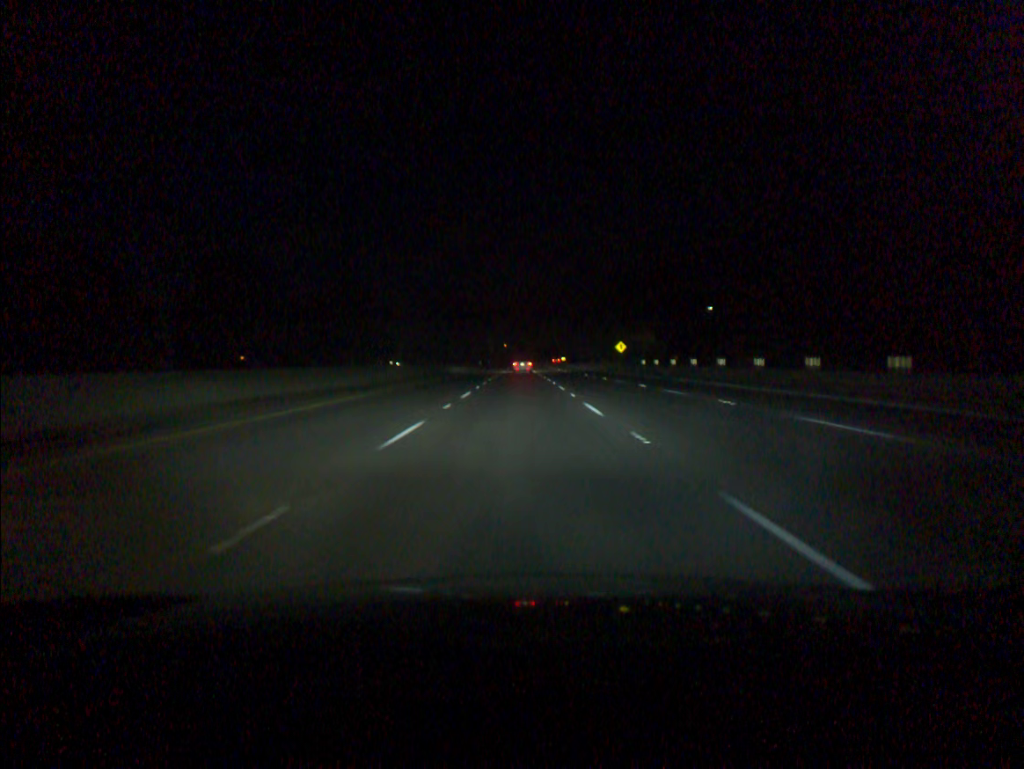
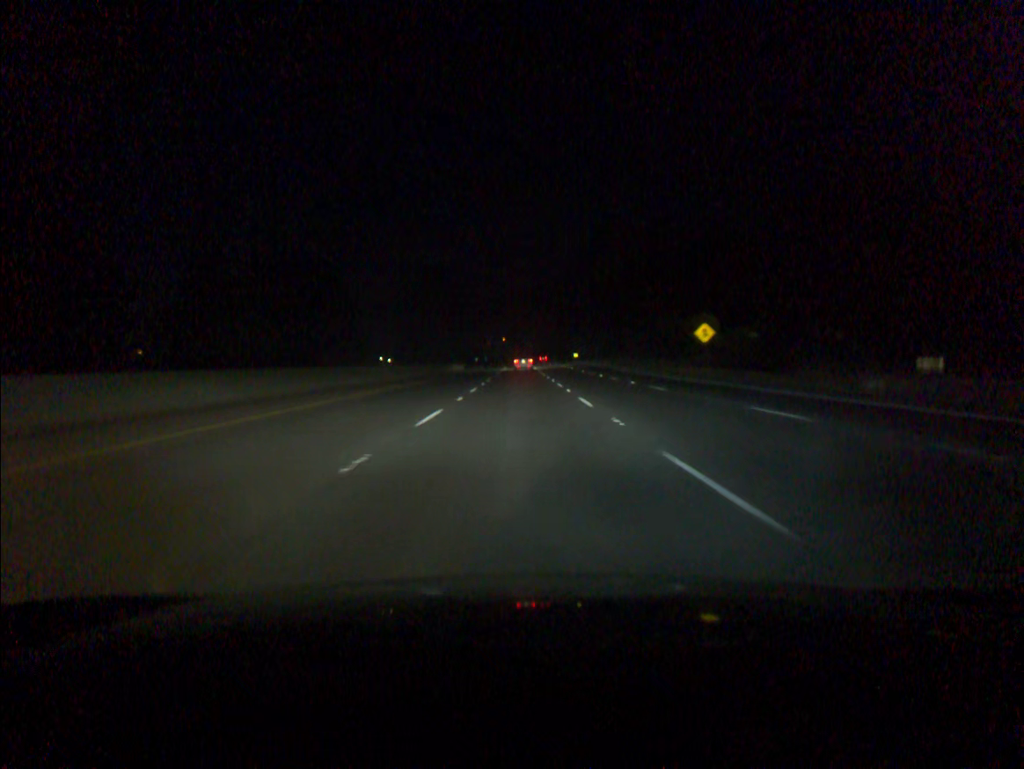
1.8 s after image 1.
(-0.1, +55.0) m; 0°
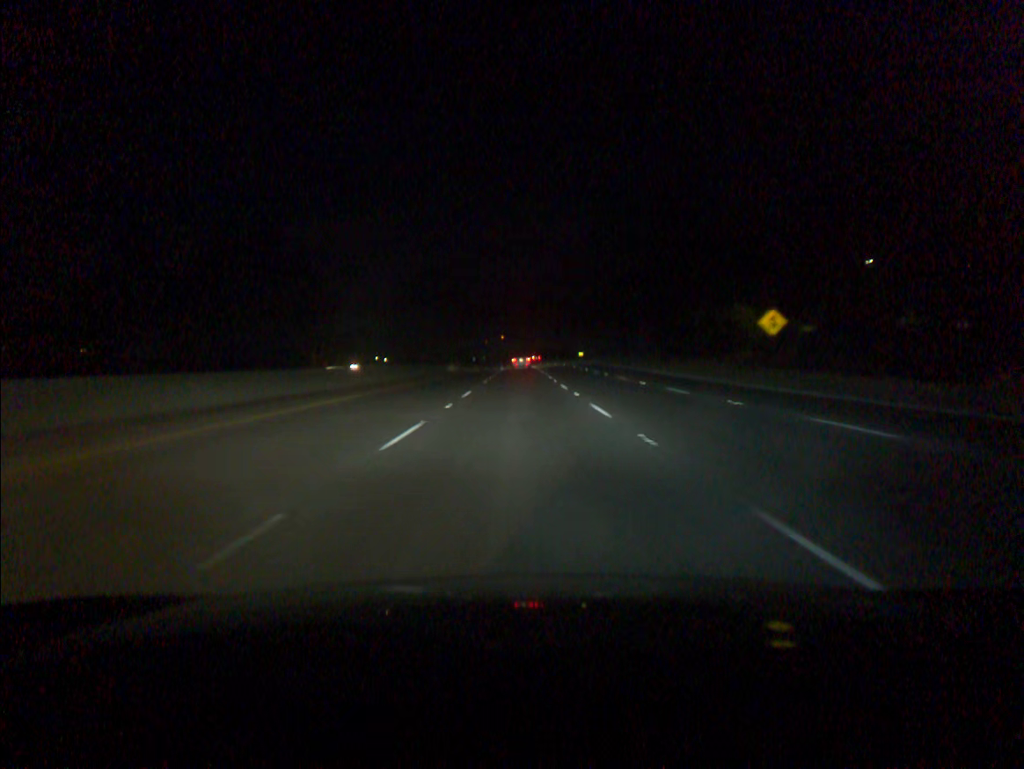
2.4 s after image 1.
(0.0, +18.4) m; 0°
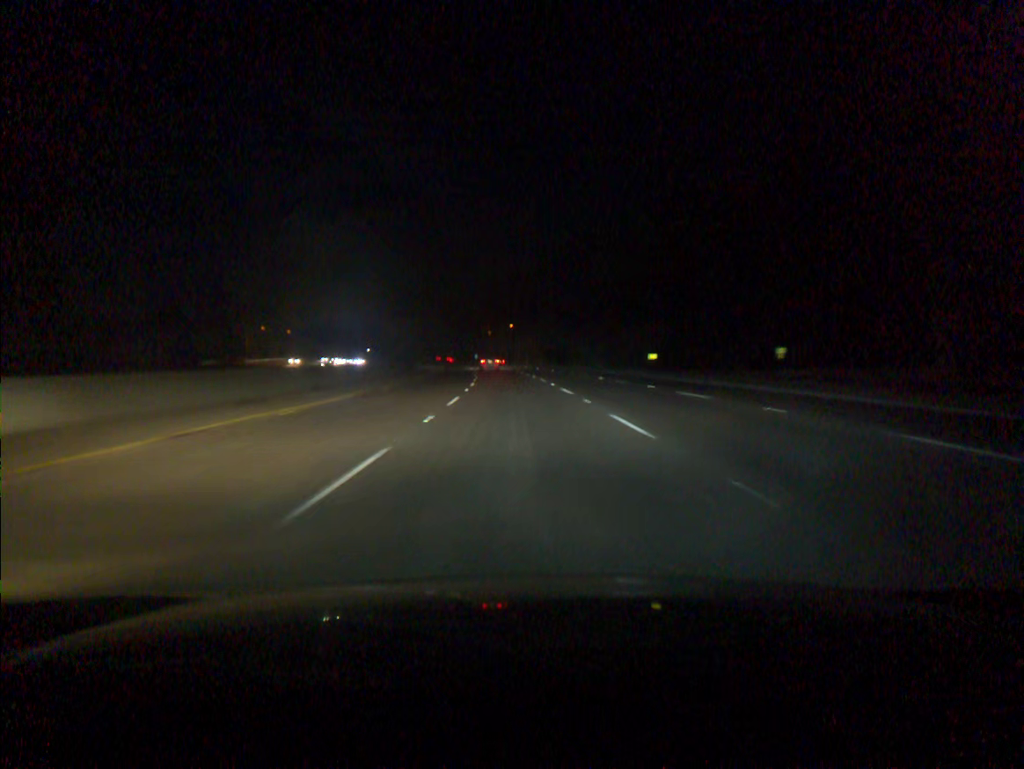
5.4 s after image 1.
(-0.2, +91.7) m; -1°
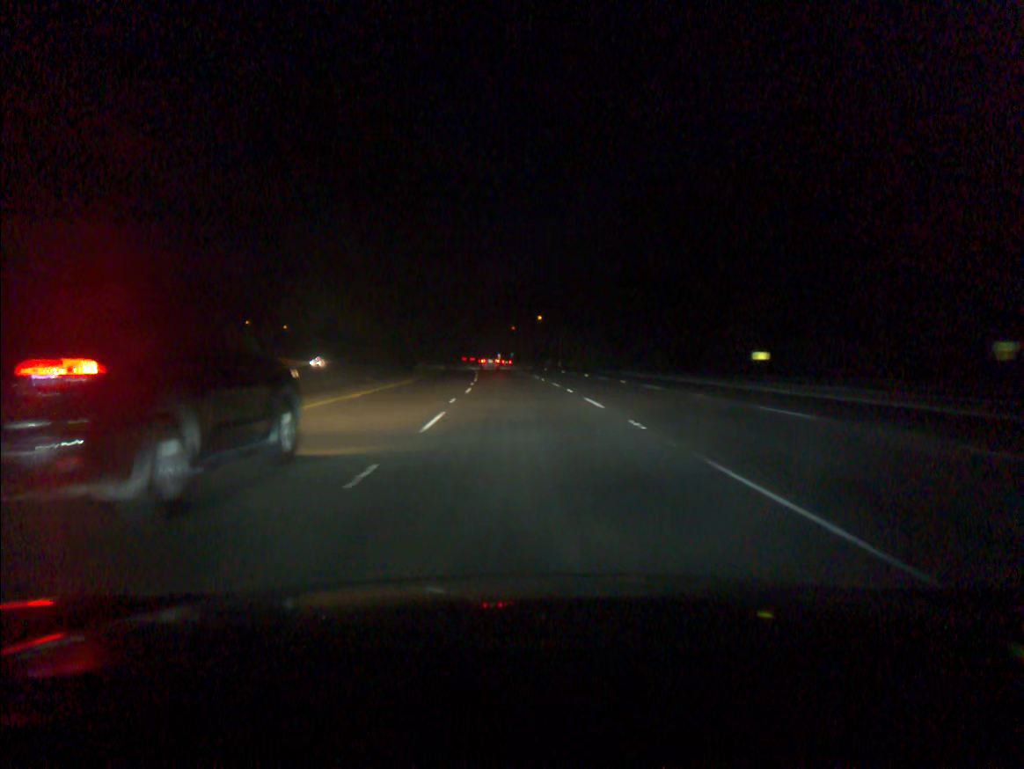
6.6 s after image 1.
(-0.6, +36.6) m; -2°
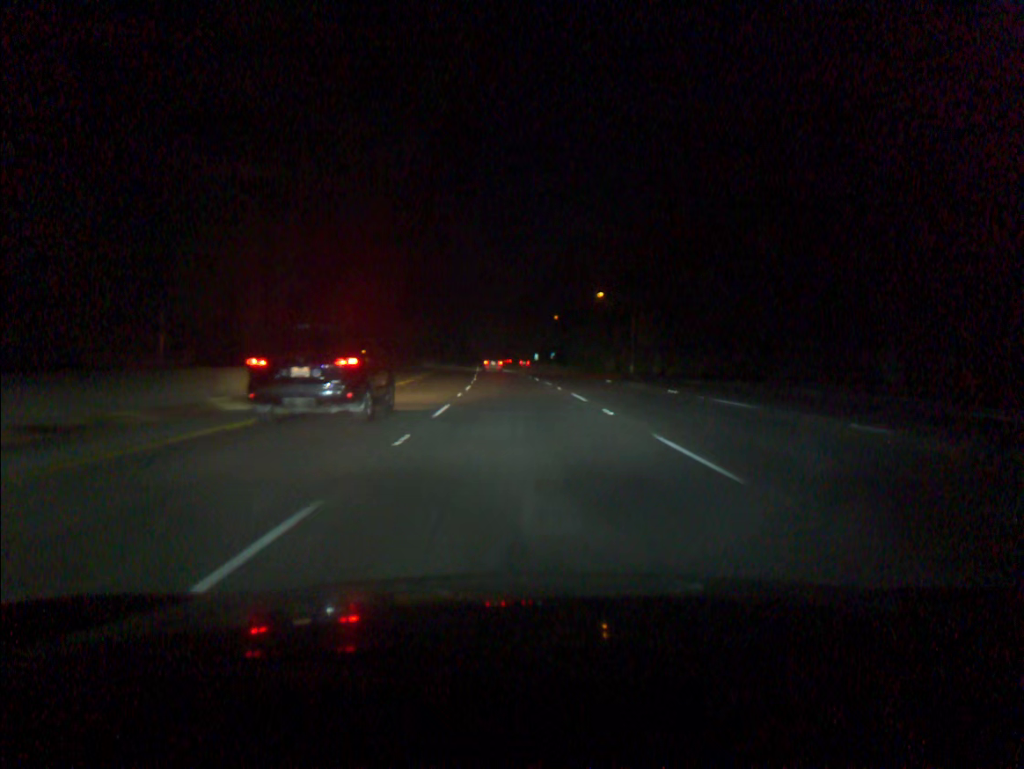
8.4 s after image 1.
(-1.2, +55.0) m; -3°
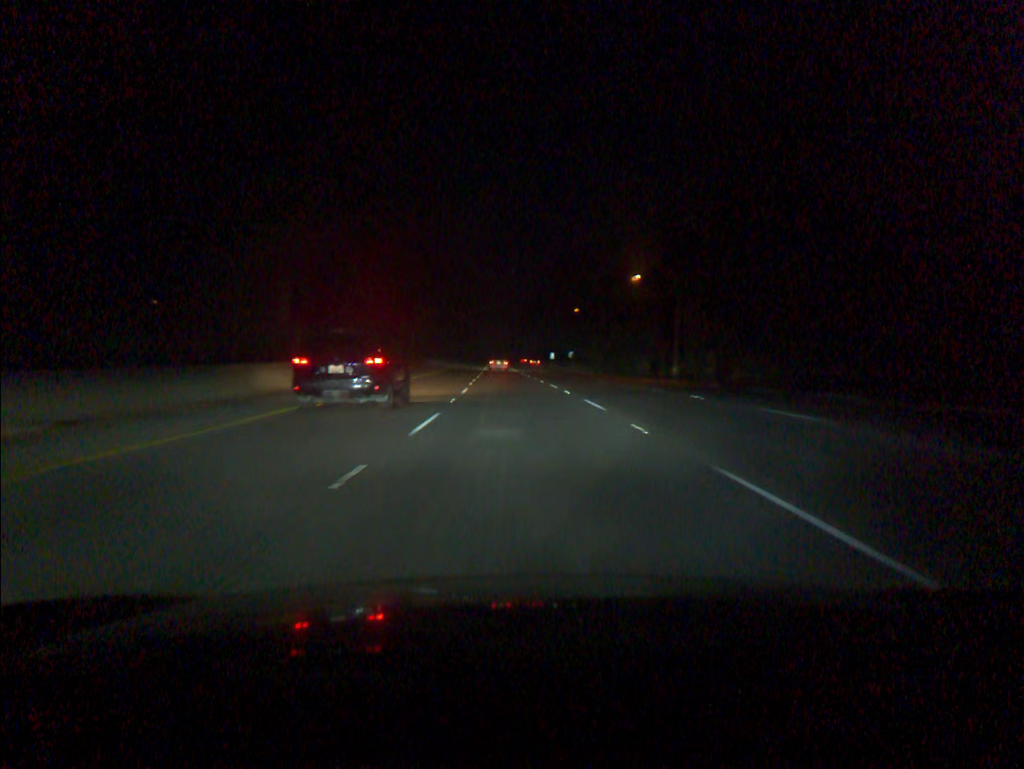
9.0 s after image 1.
(-0.2, +18.3) m; -1°
